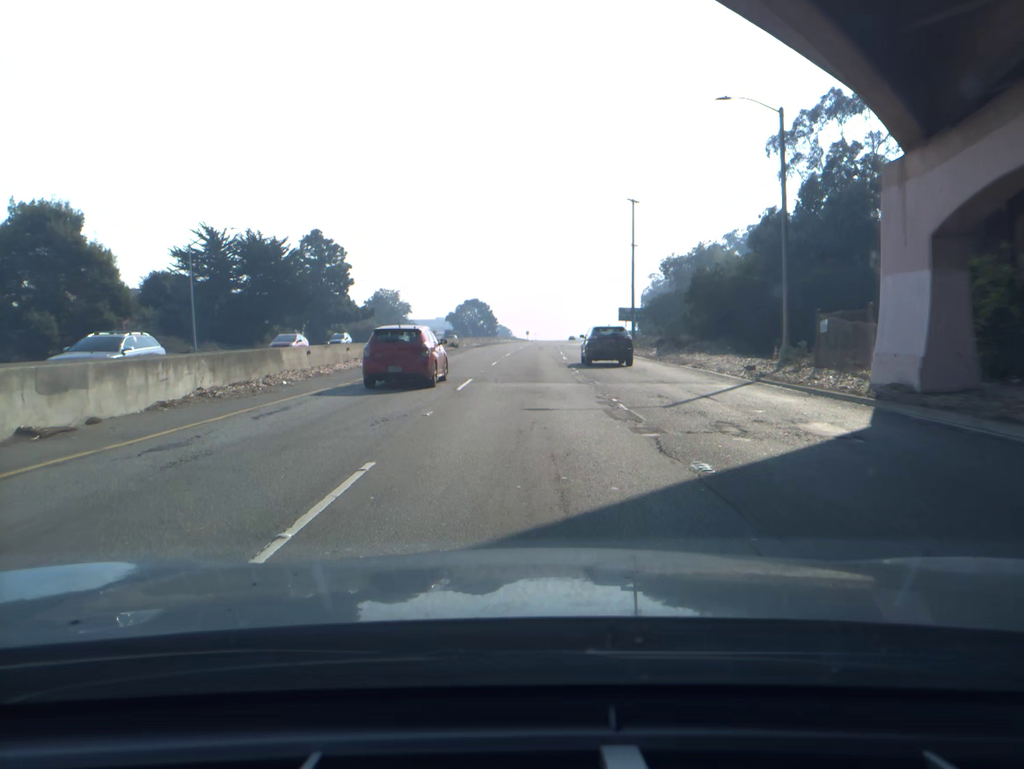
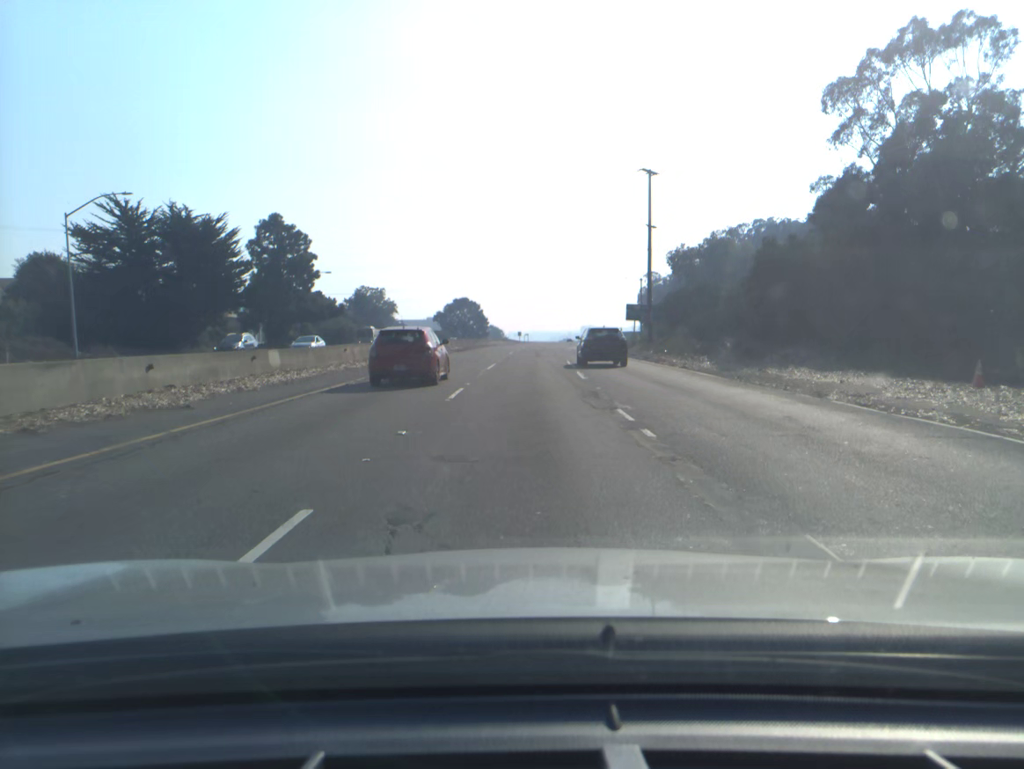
(+0.1, +16.9) m; 0°
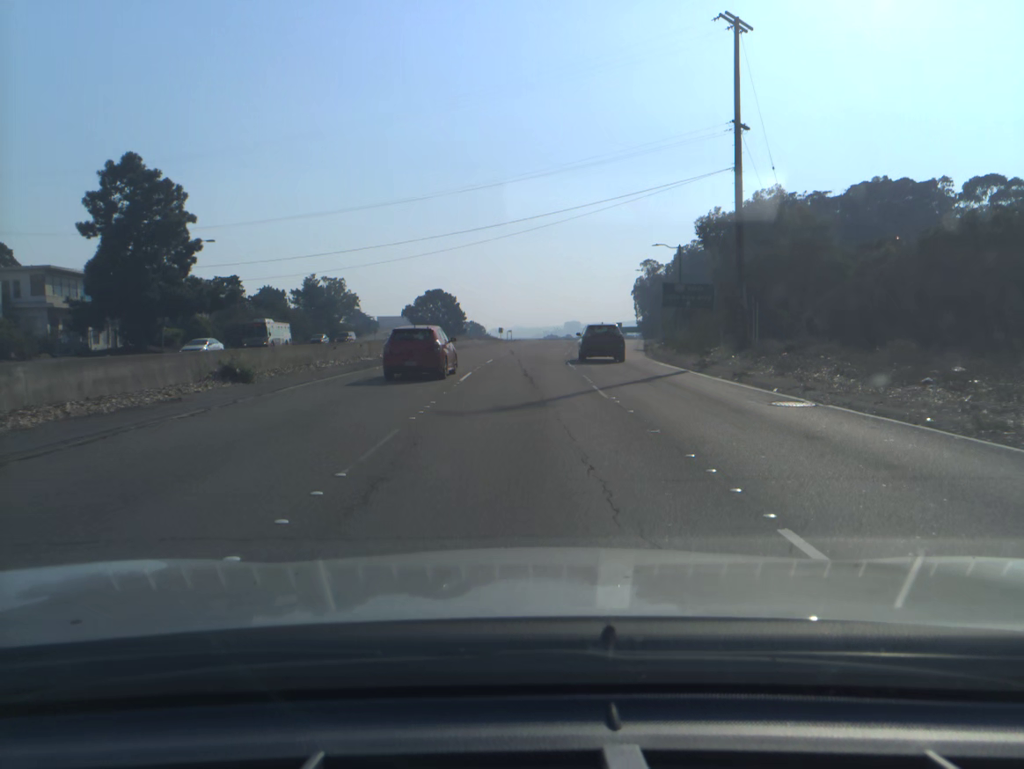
(+0.3, +33.9) m; +1°
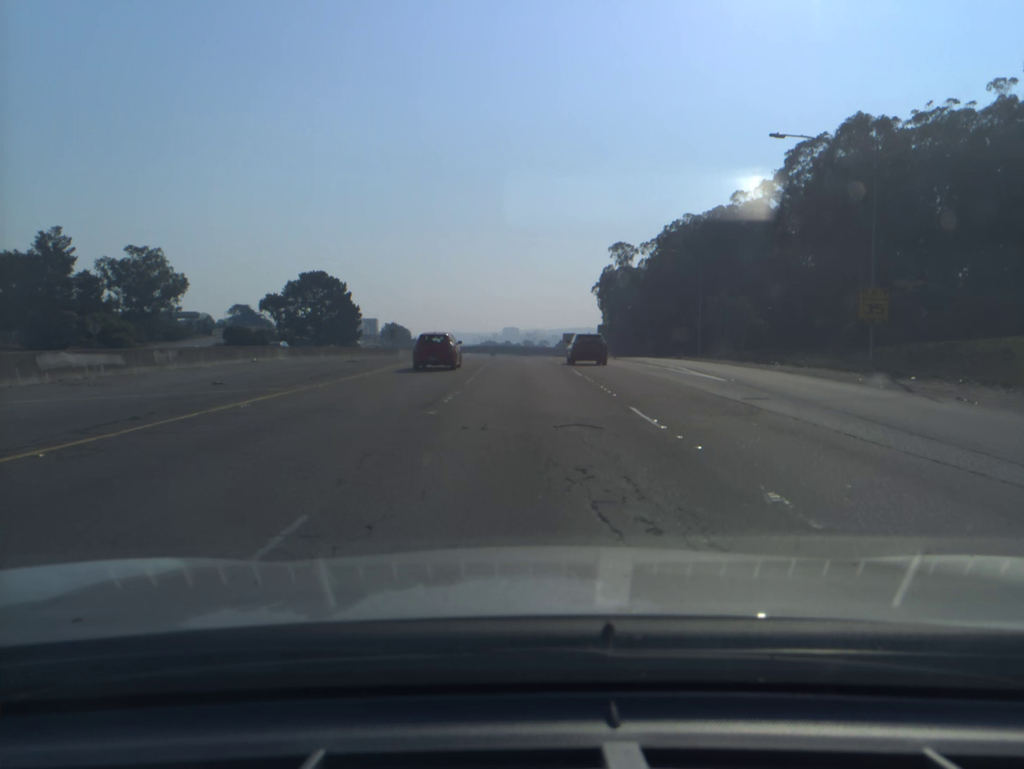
(+3.2, +80.5) m; +5°
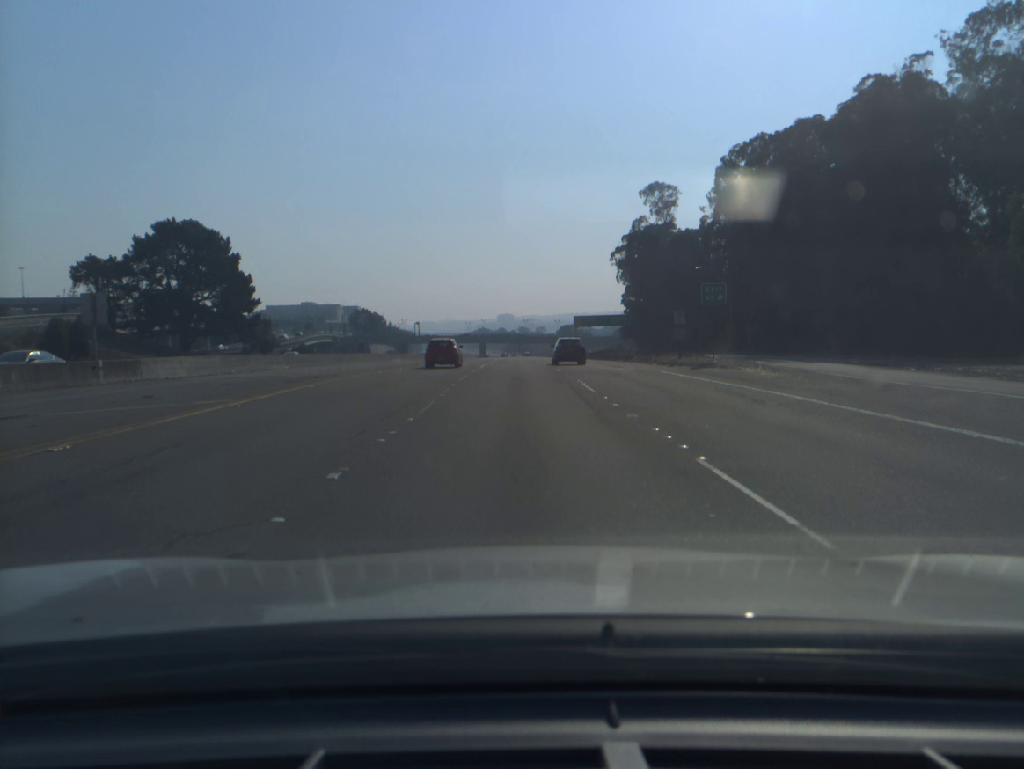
(-0.2, +64.4) m; 0°
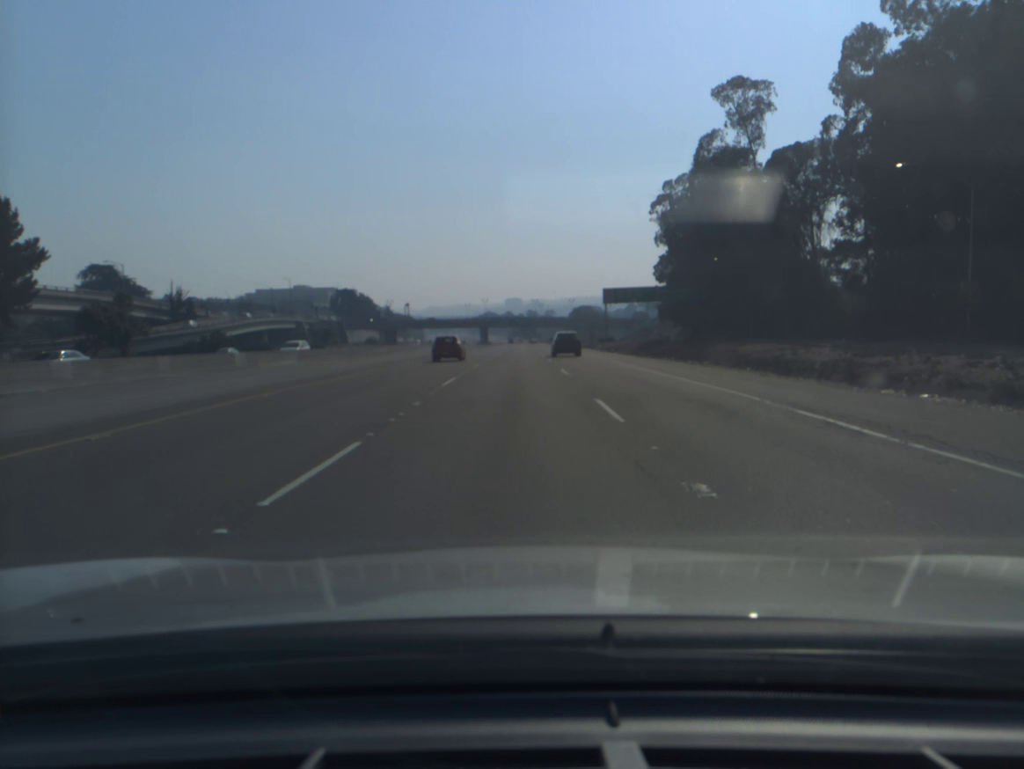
(-0.2, +50.7) m; -1°
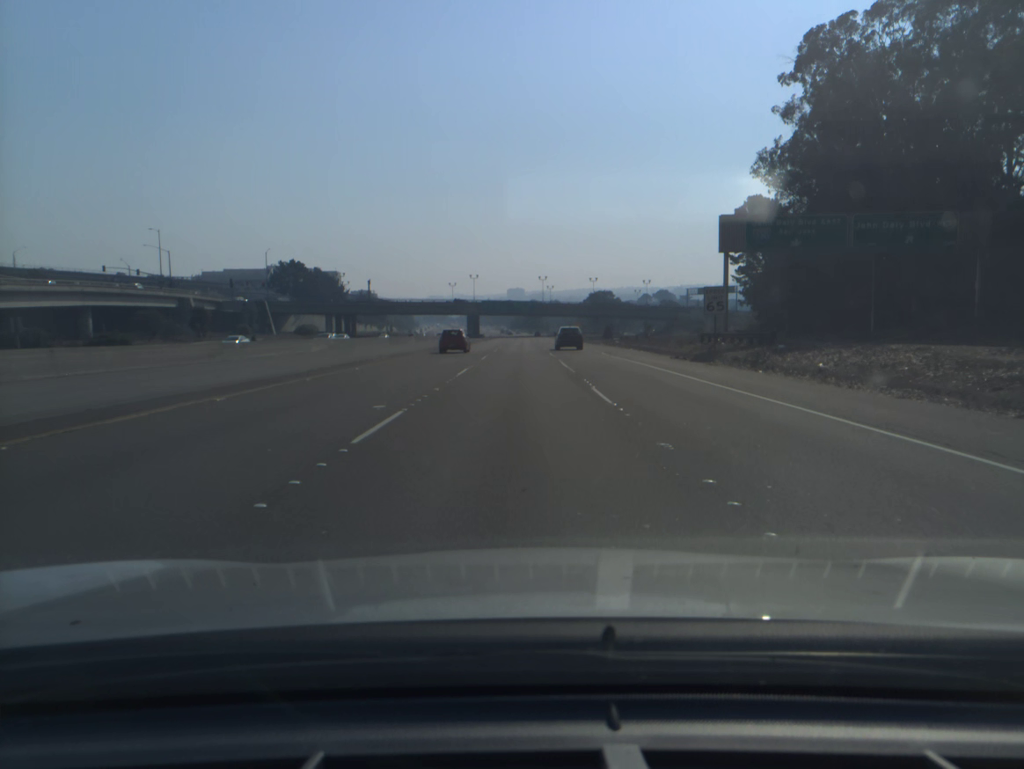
(-0.3, +71.1) m; 0°
